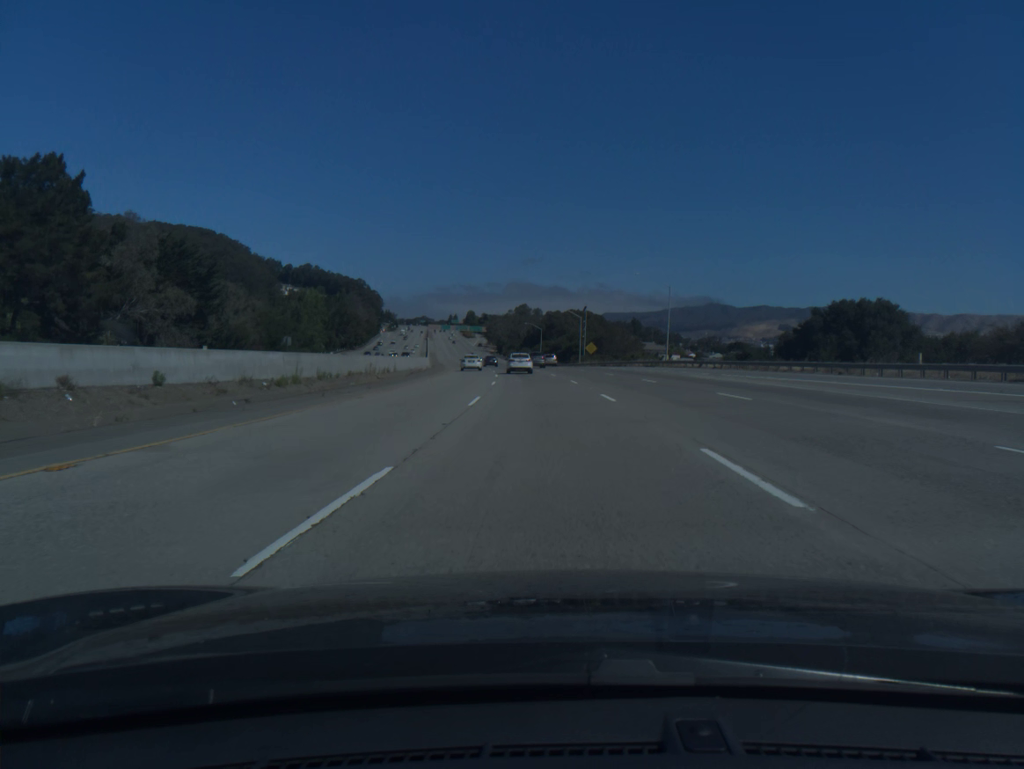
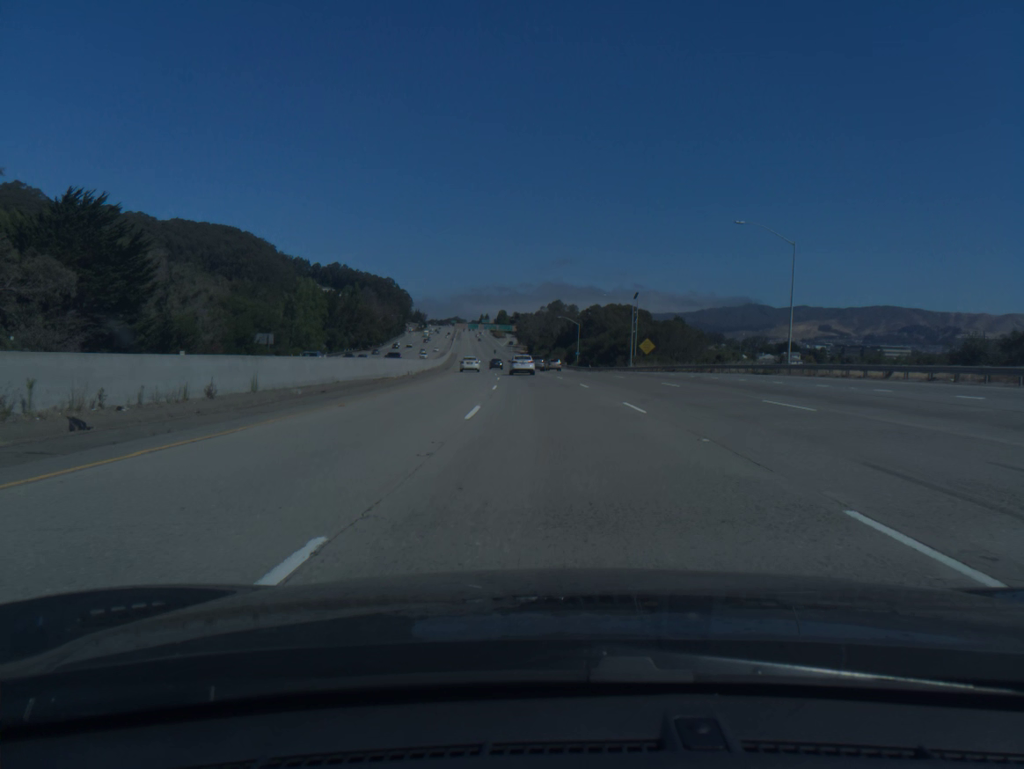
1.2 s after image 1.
(-0.8, +32.8) m; -3°
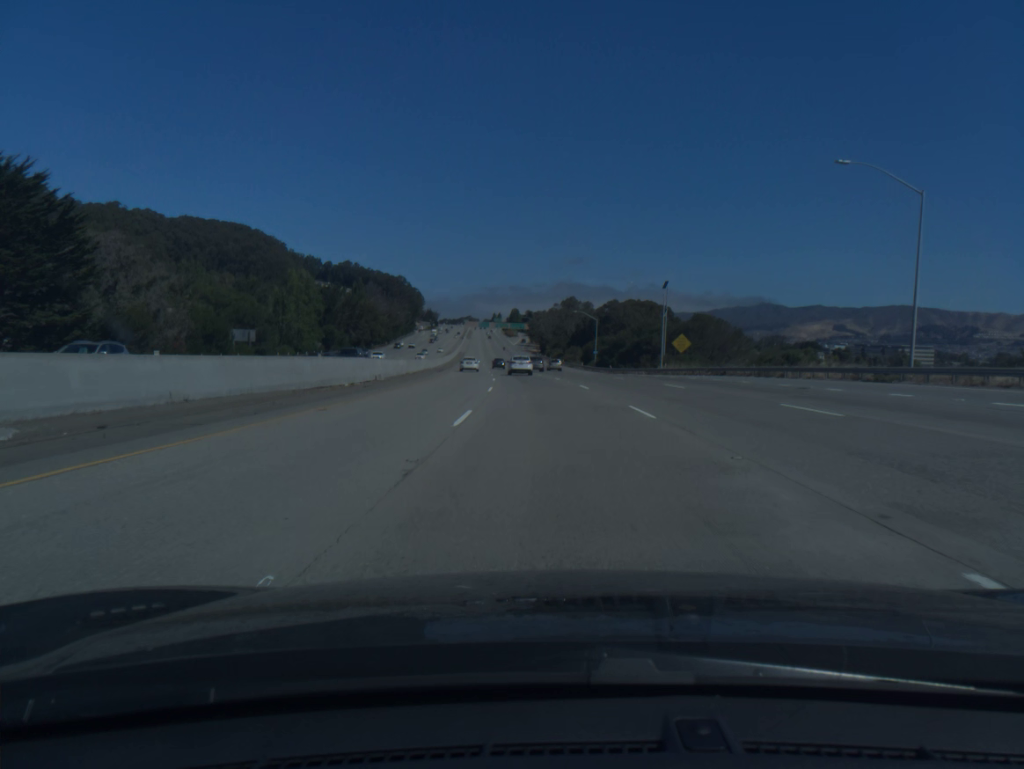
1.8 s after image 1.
(-0.1, +16.3) m; -1°
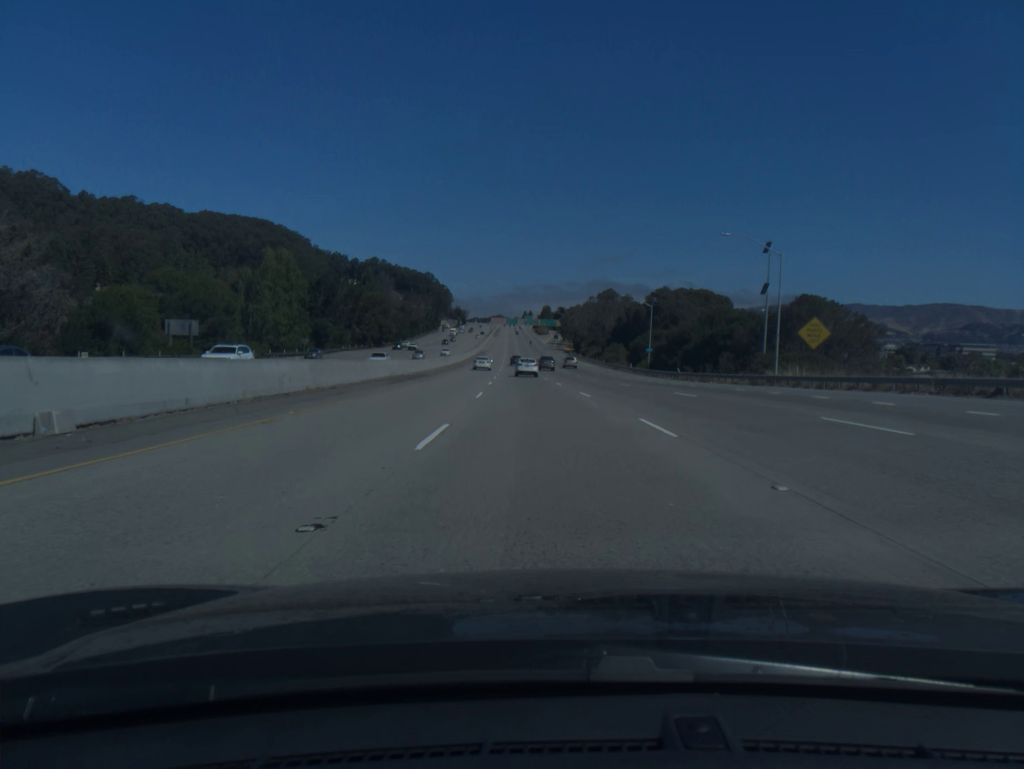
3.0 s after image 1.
(-0.6, +32.4) m; -2°
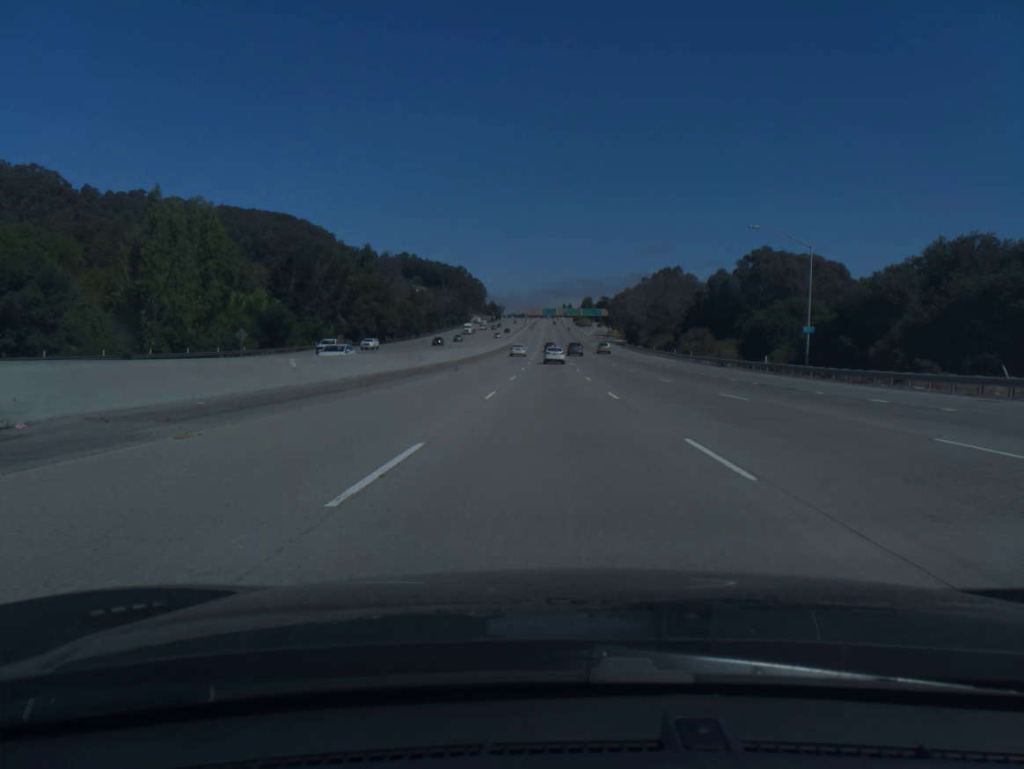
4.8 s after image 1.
(-1.4, +48.0) m; -3°
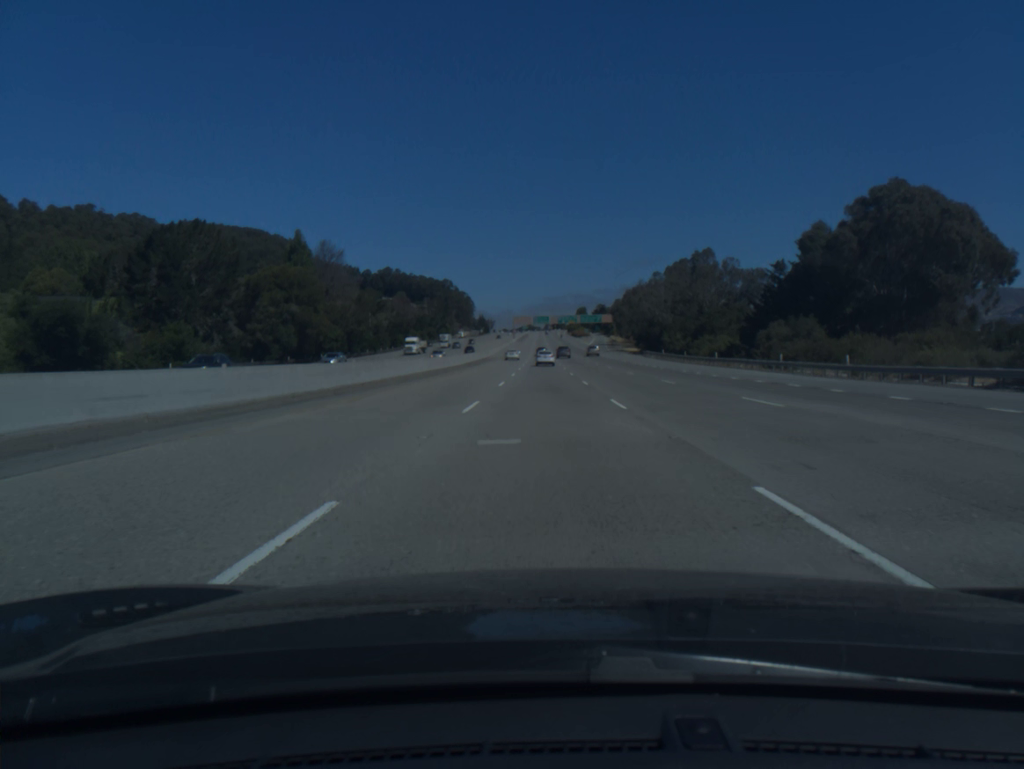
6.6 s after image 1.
(+0.2, +47.8) m; 0°
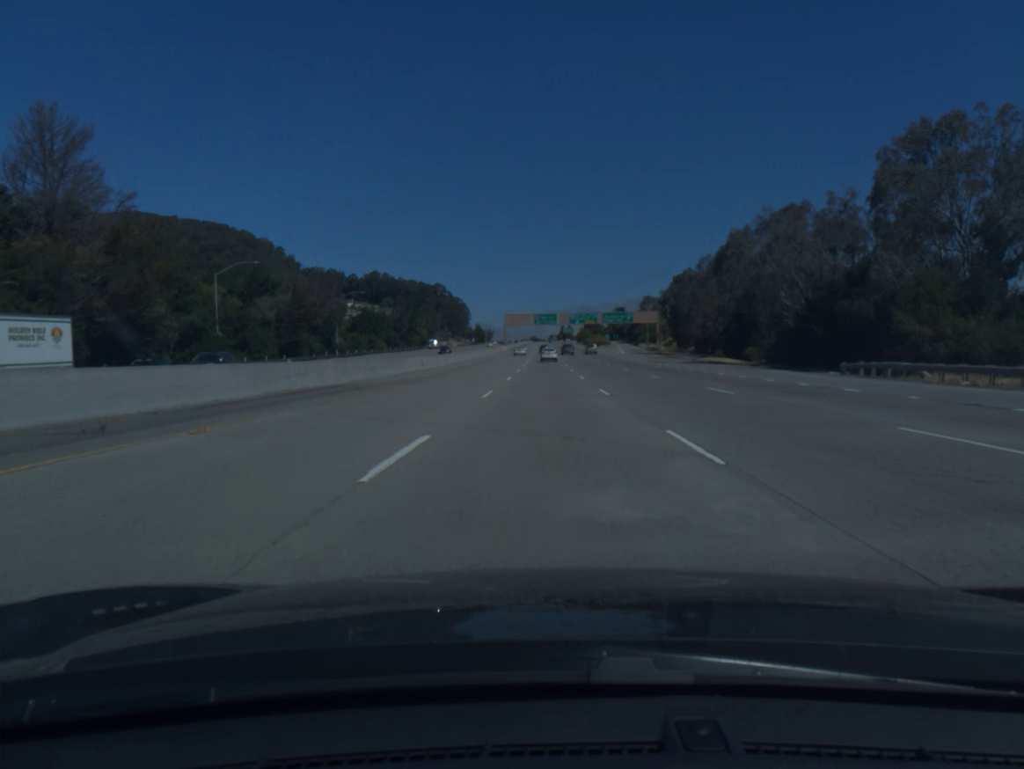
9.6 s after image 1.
(-0.5, +82.6) m; 0°
